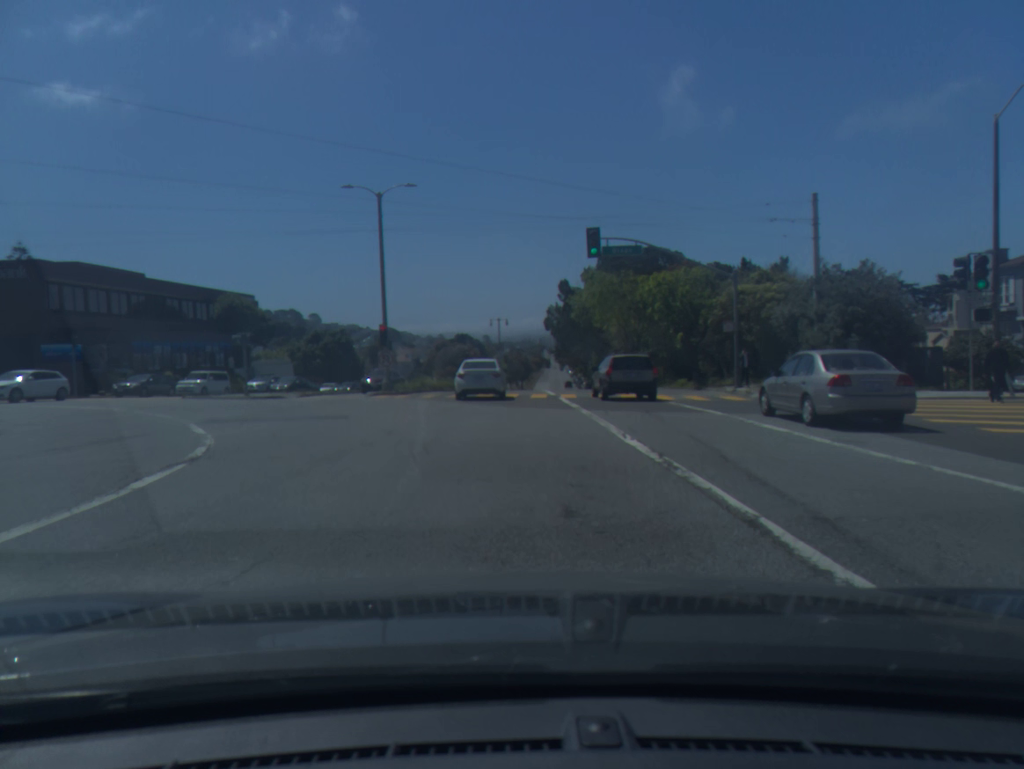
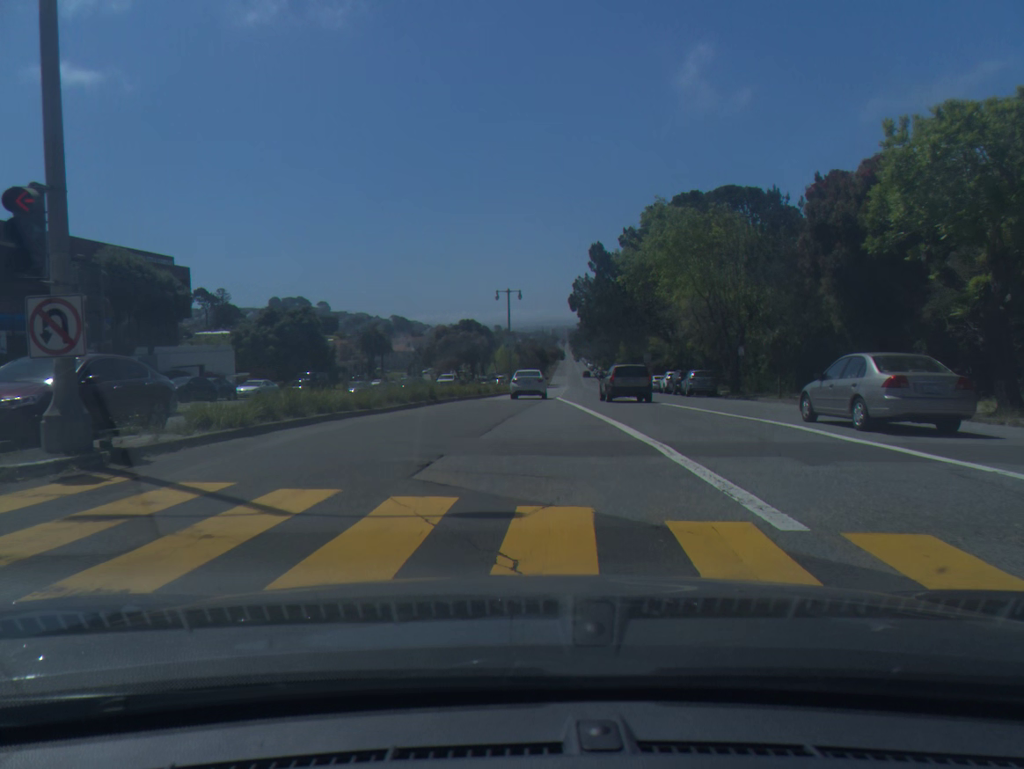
(-0.3, +26.6) m; -1°
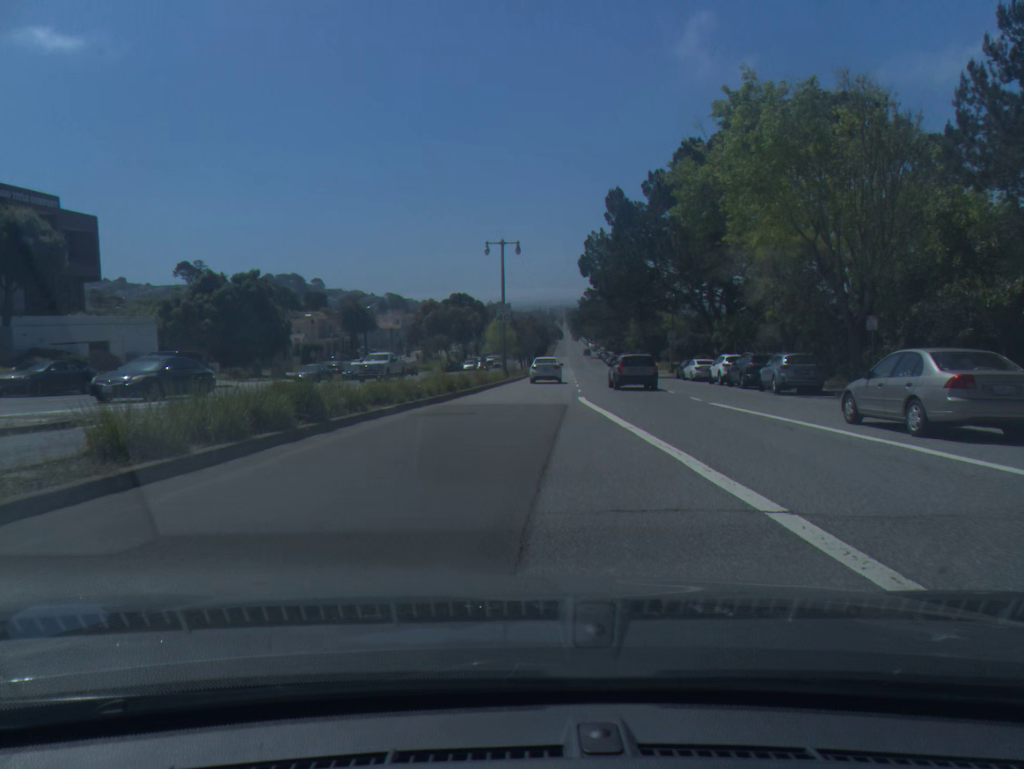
(+0.1, +16.8) m; +1°
